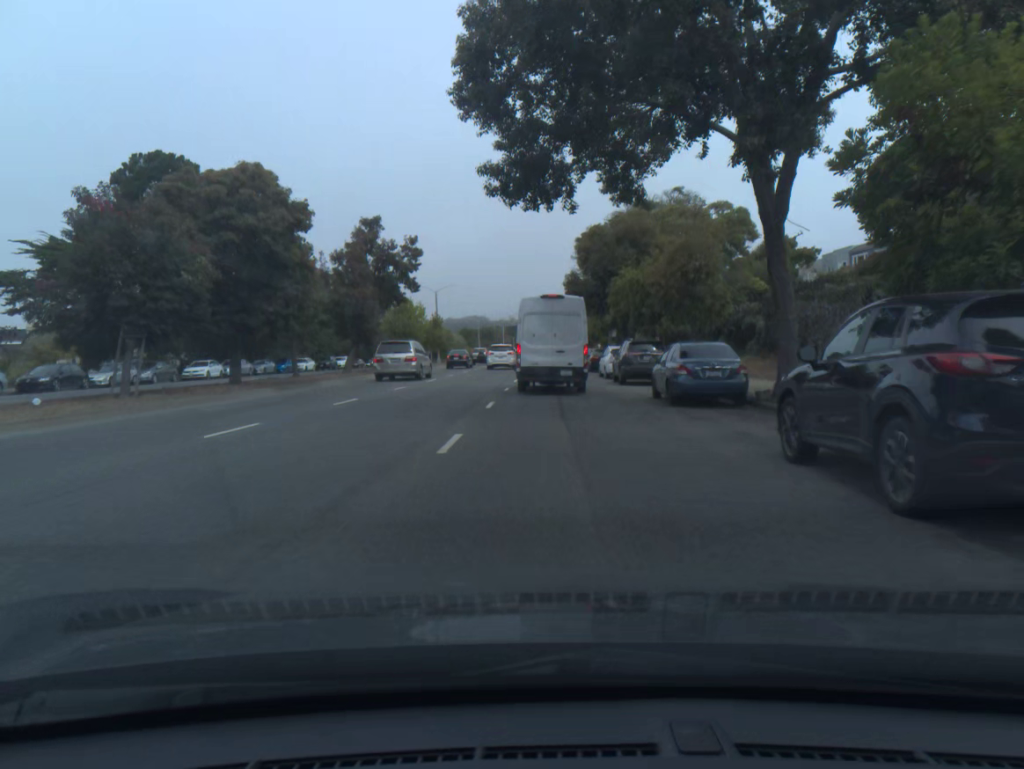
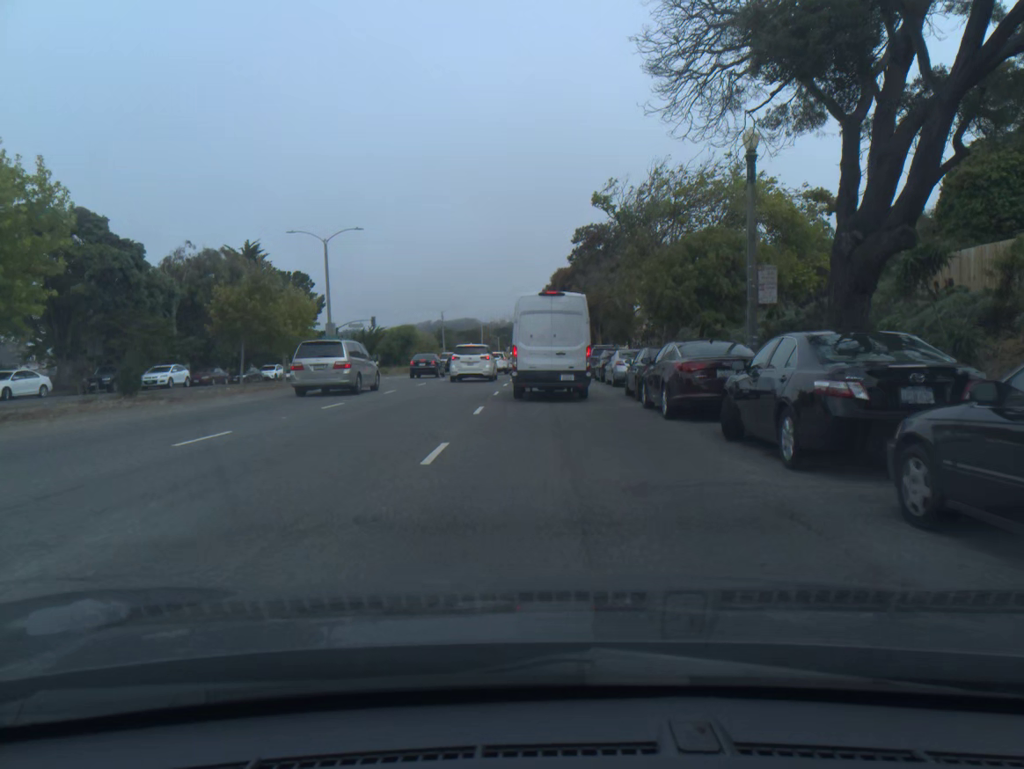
(+0.3, +44.8) m; +1°
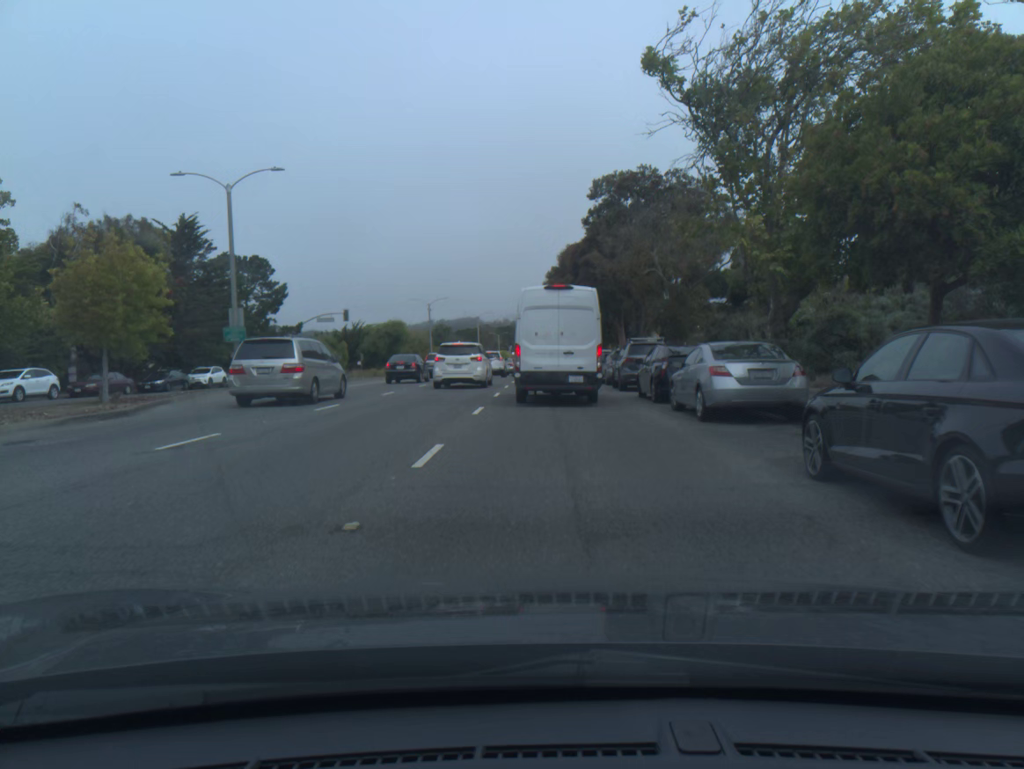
(-0.1, +15.4) m; 0°
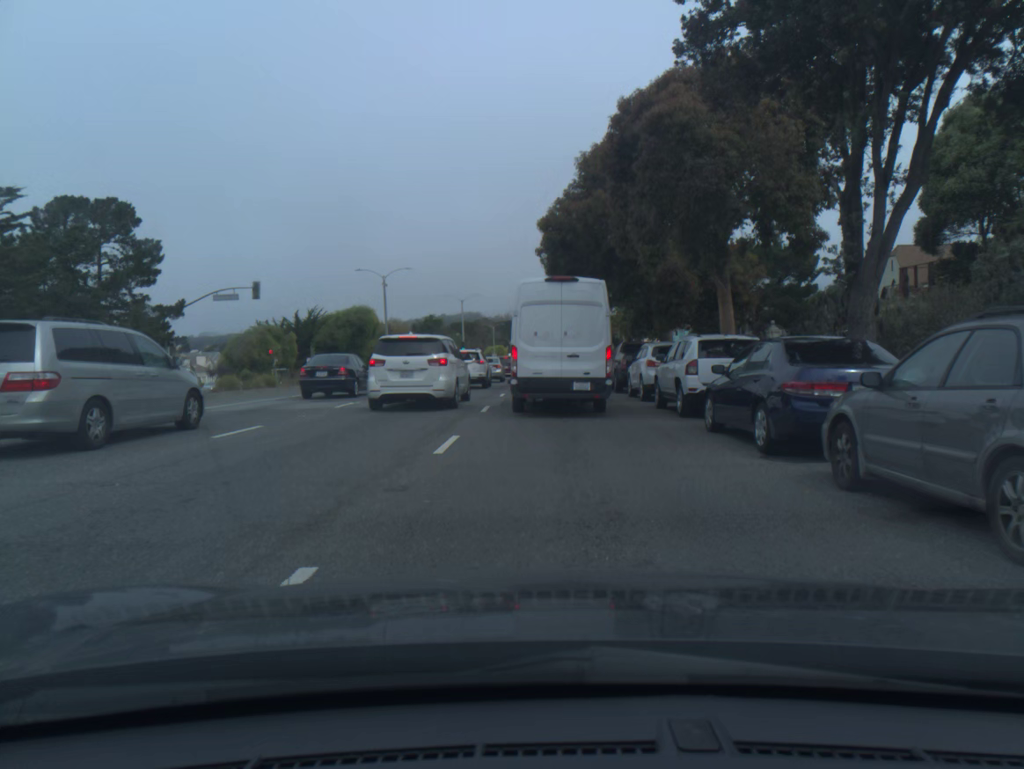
(-0.1, +27.8) m; 0°
